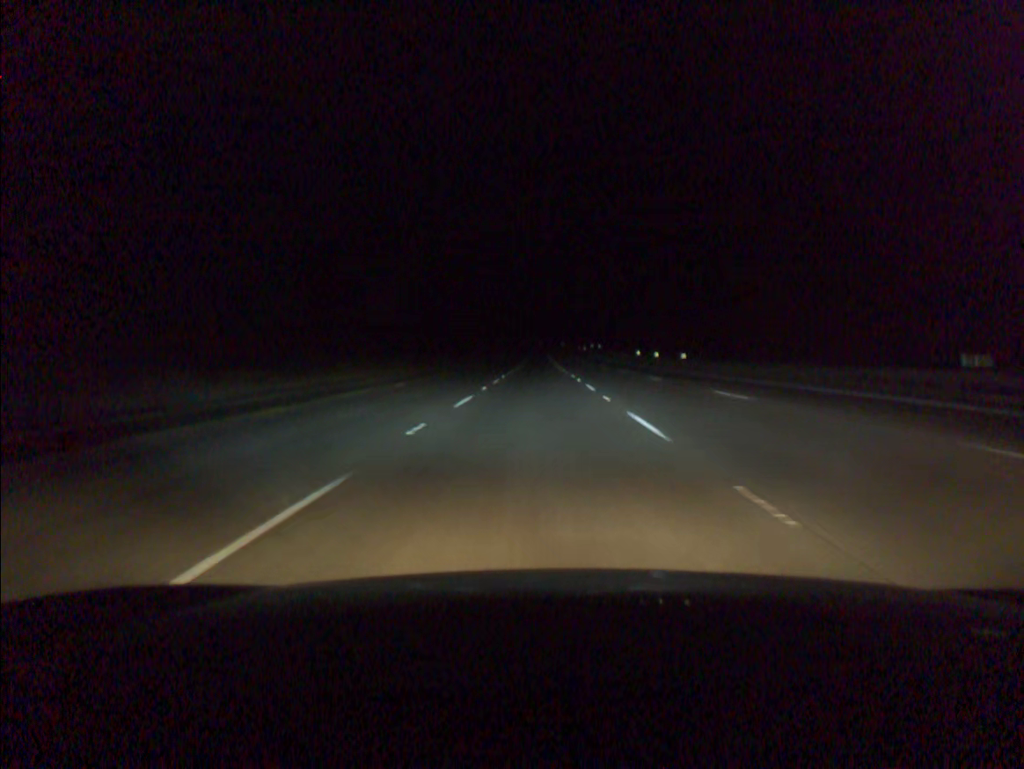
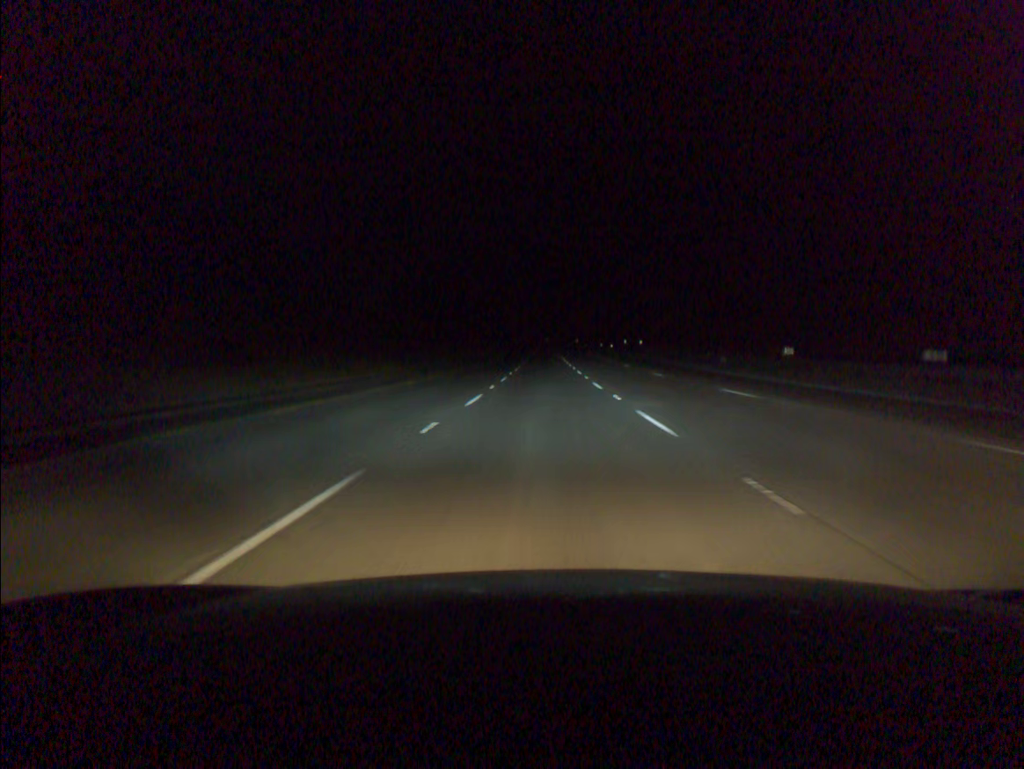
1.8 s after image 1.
(-0.2, +57.9) m; 0°
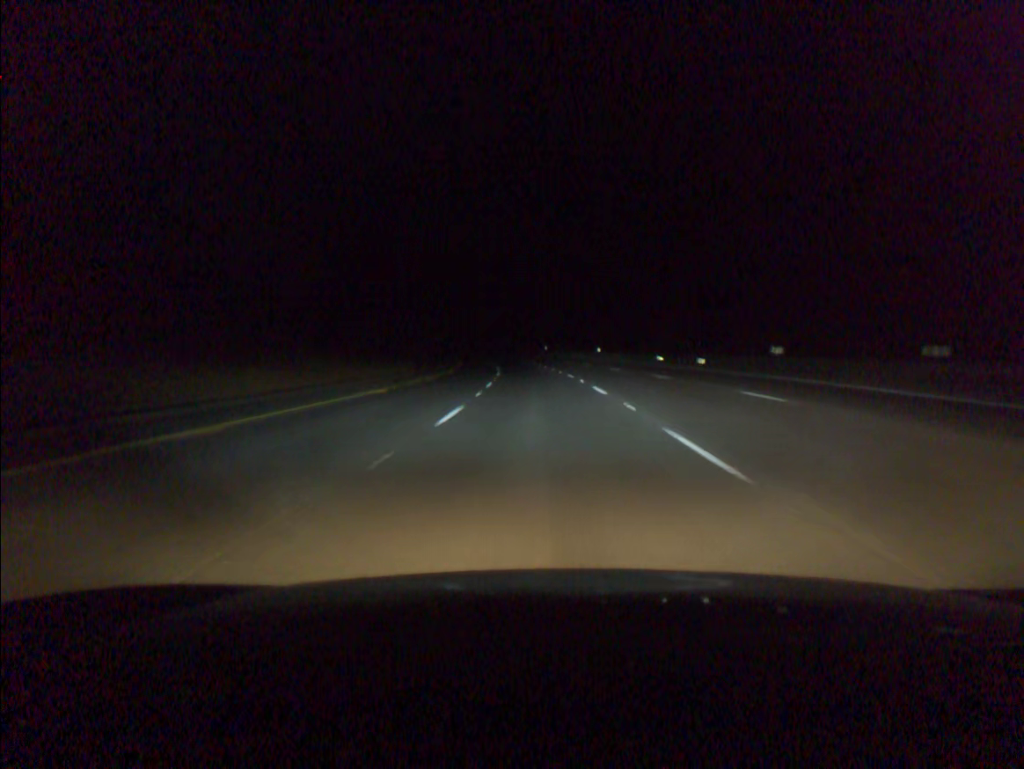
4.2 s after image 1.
(+0.3, +77.0) m; 0°
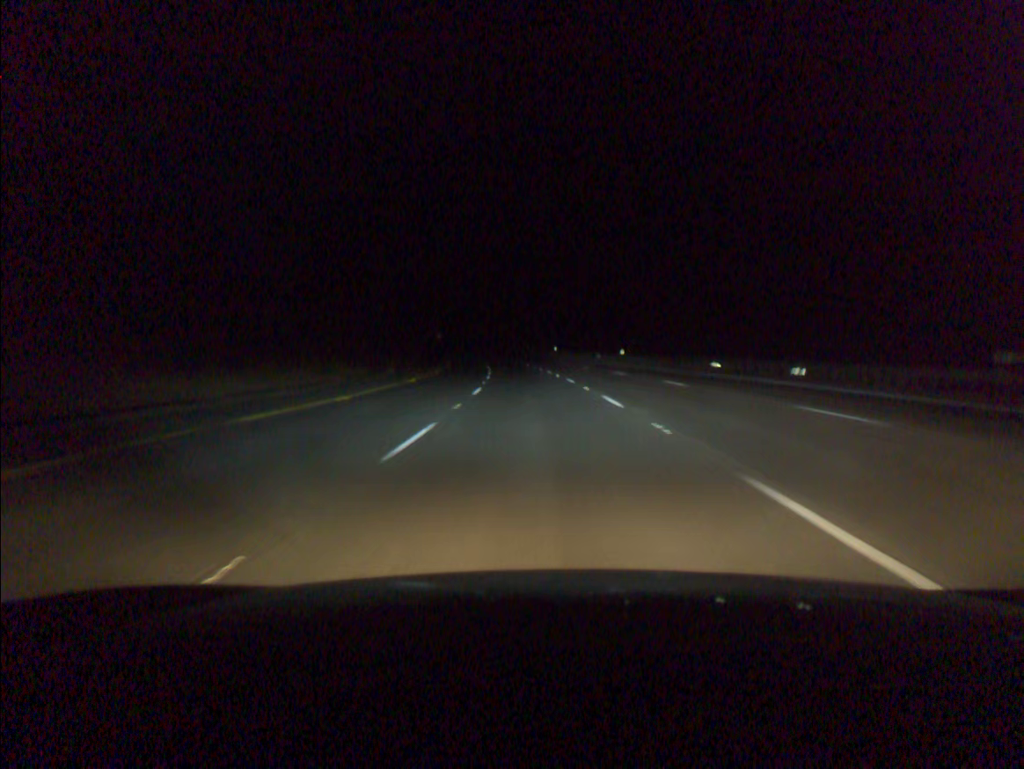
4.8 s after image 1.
(-0.1, +19.1) m; -1°
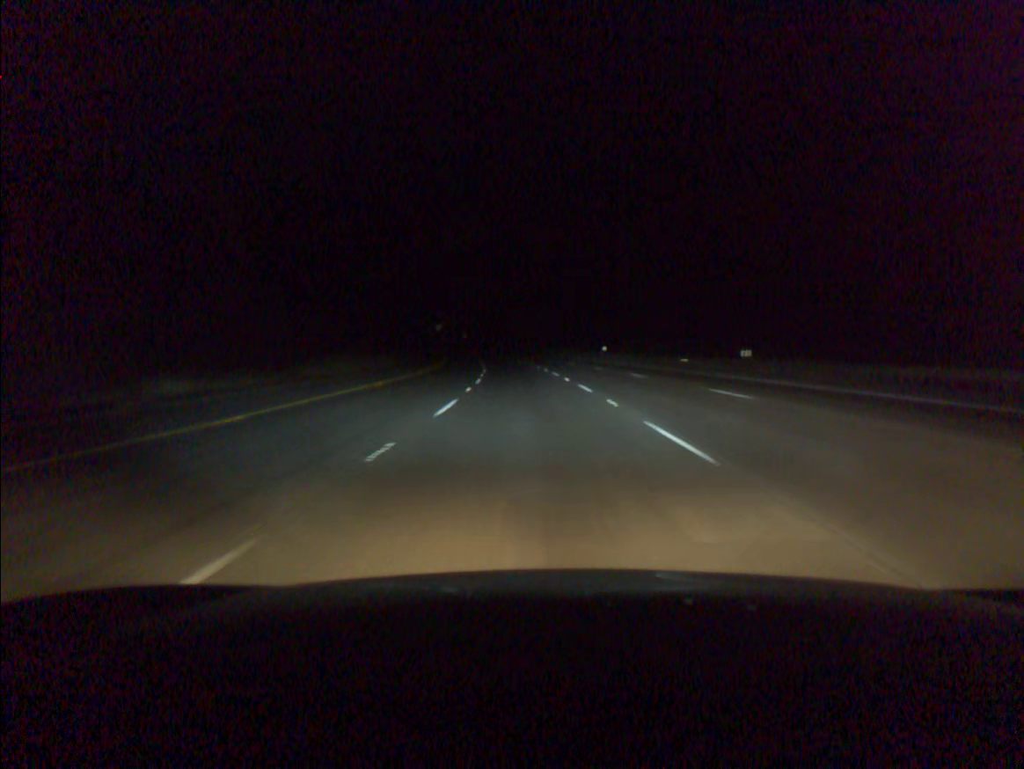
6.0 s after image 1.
(-0.7, +38.1) m; -2°
